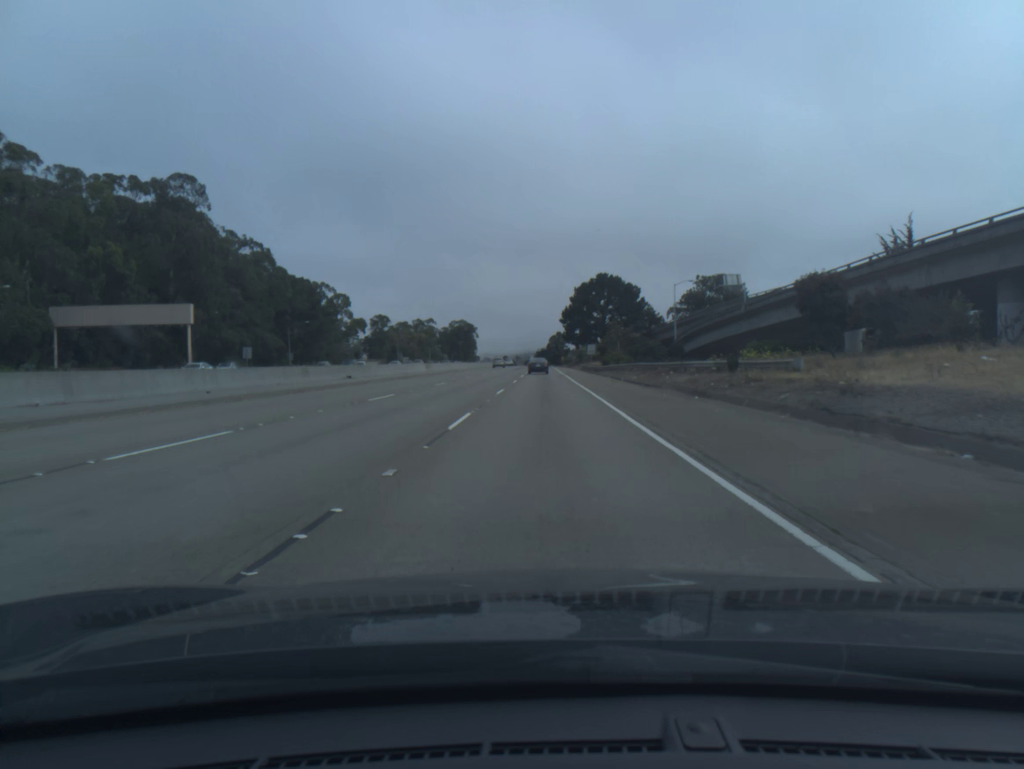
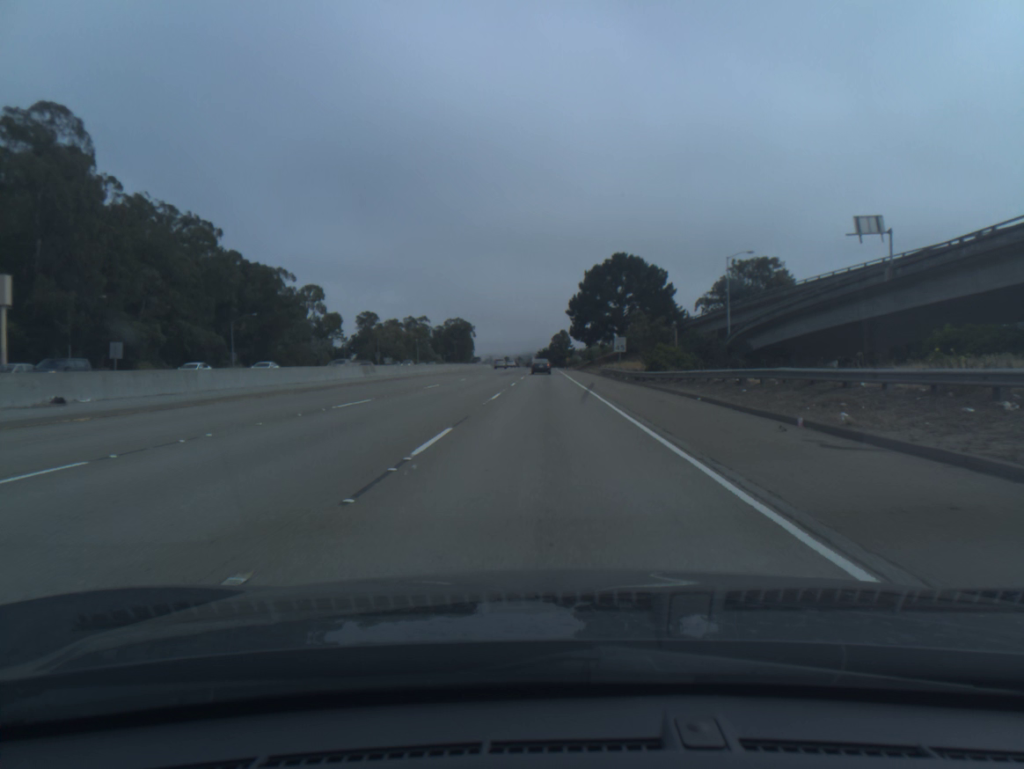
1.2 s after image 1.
(0.0, +33.2) m; 0°
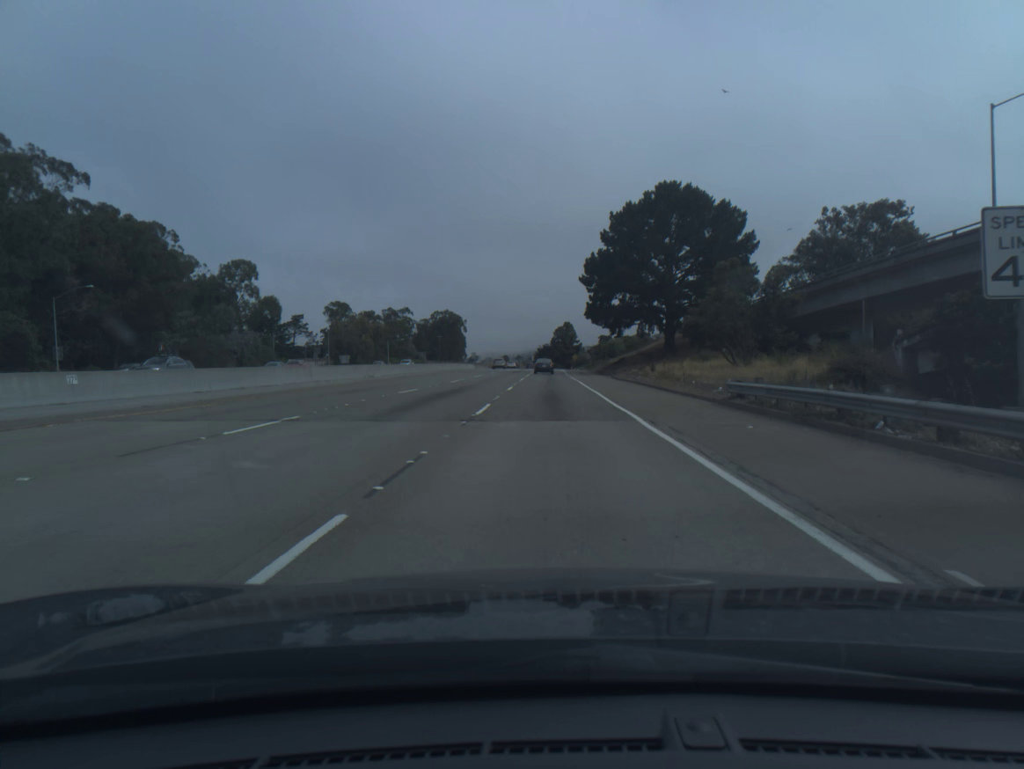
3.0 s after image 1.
(-0.1, +50.7) m; 0°
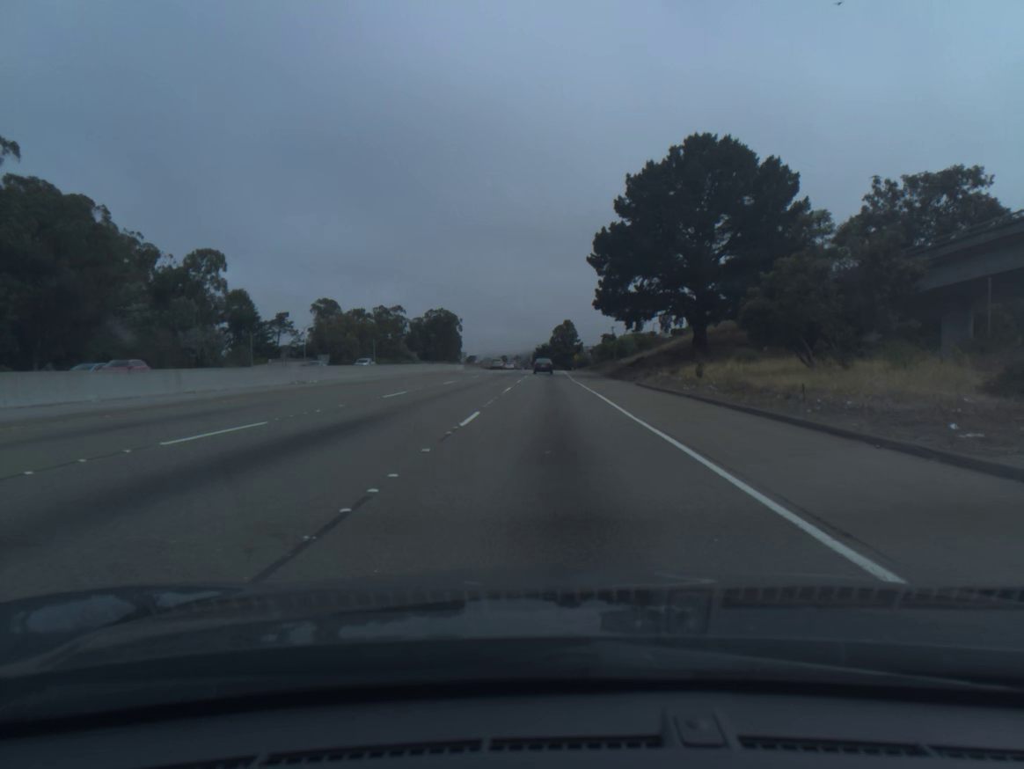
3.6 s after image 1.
(0.0, +17.1) m; 0°
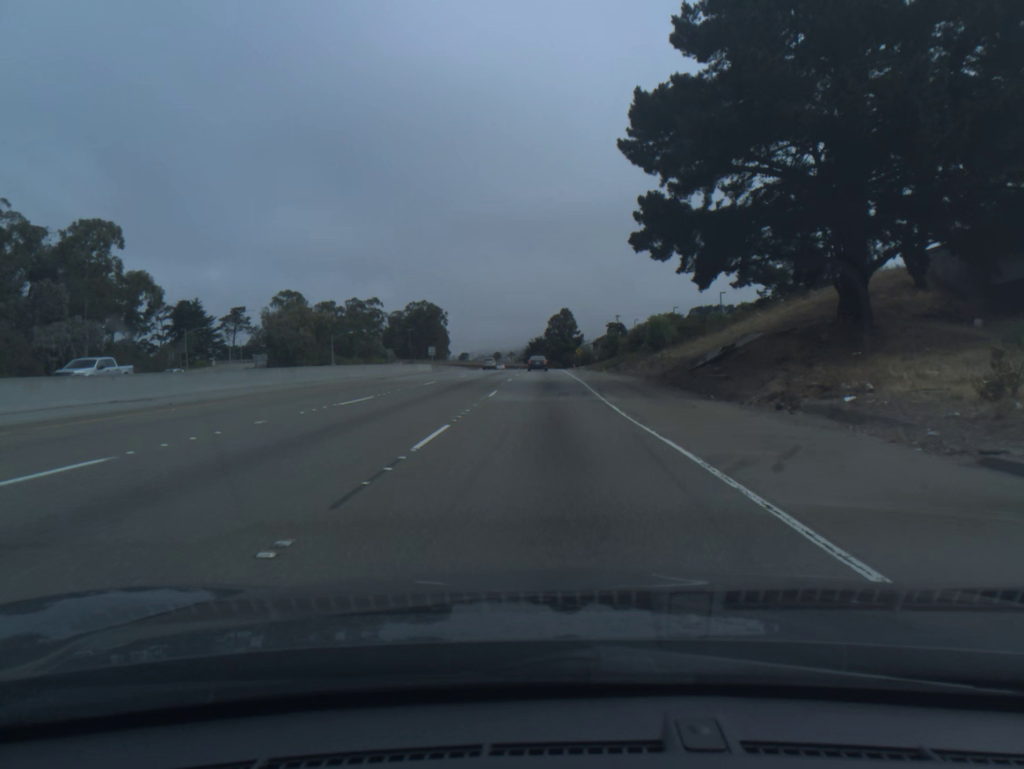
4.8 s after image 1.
(+0.2, +34.3) m; 0°
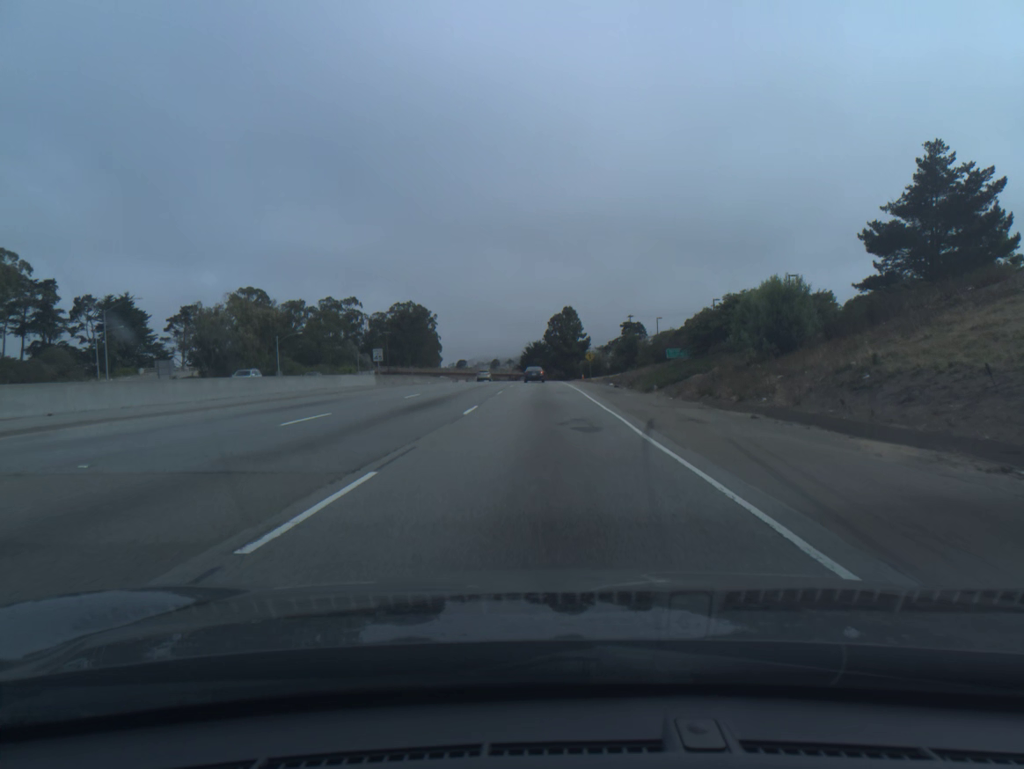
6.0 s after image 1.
(0.0, +34.1) m; 0°
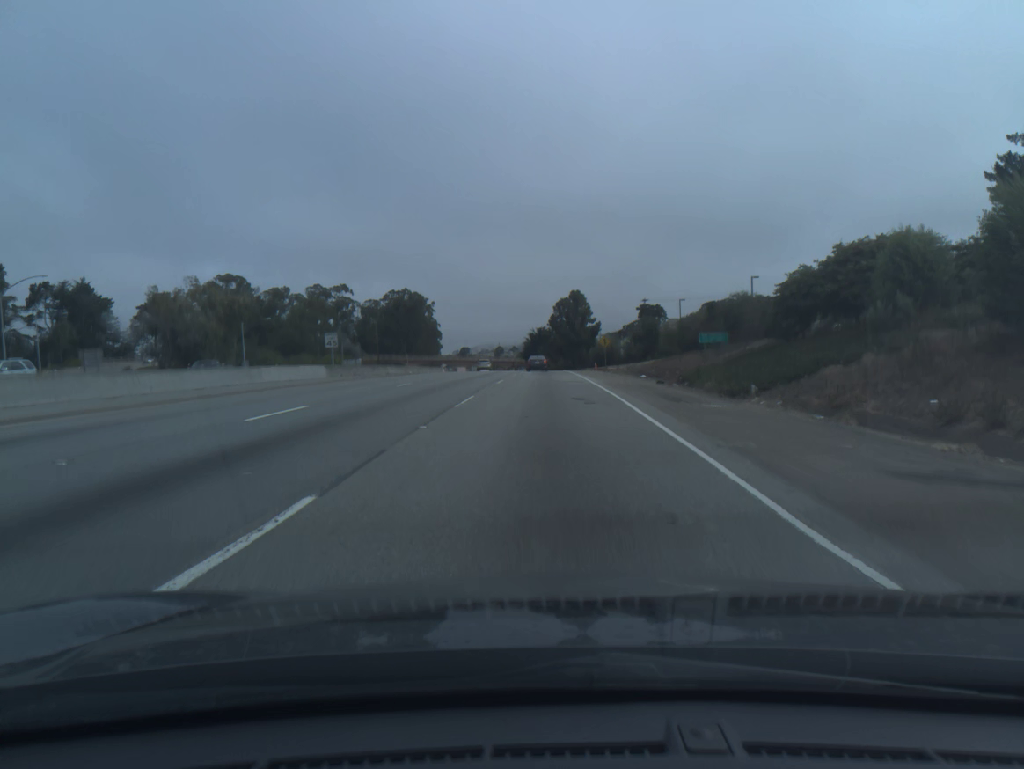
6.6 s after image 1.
(0.0, +16.9) m; 0°
